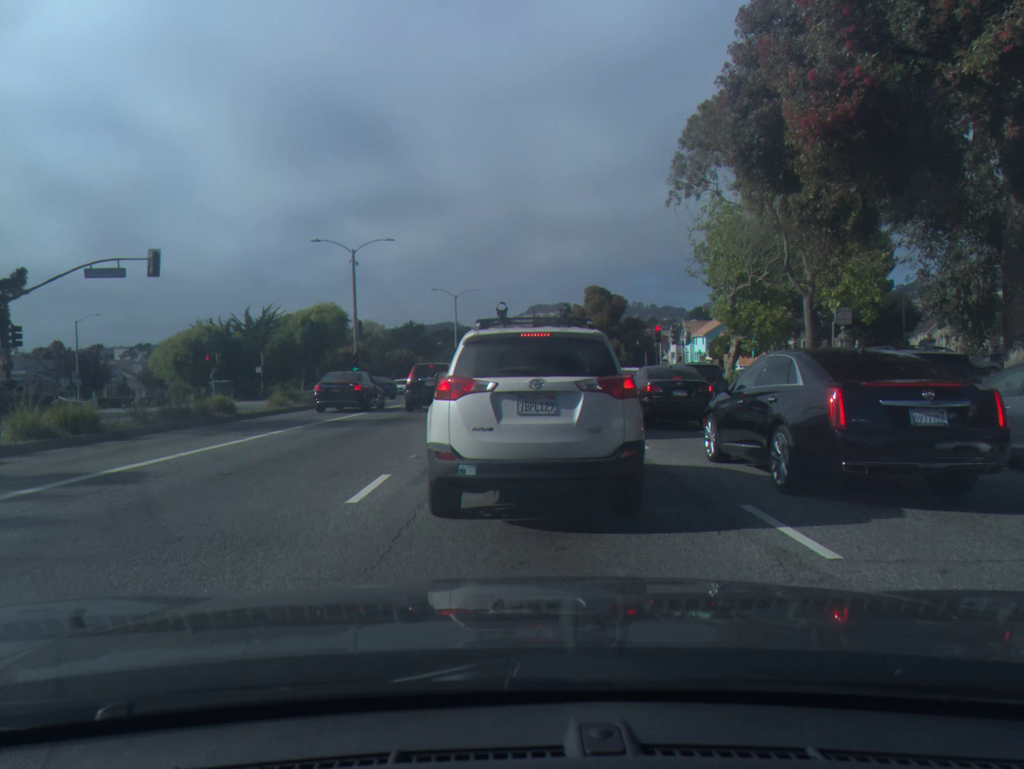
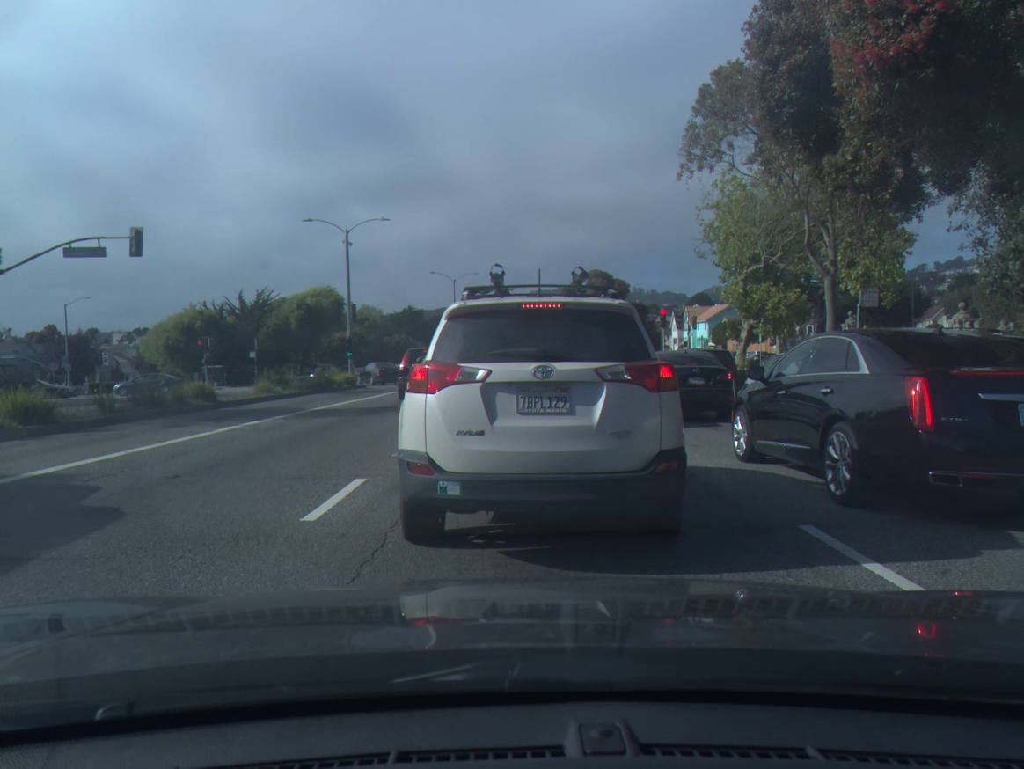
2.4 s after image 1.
(0.0, +1.6) m; 0°
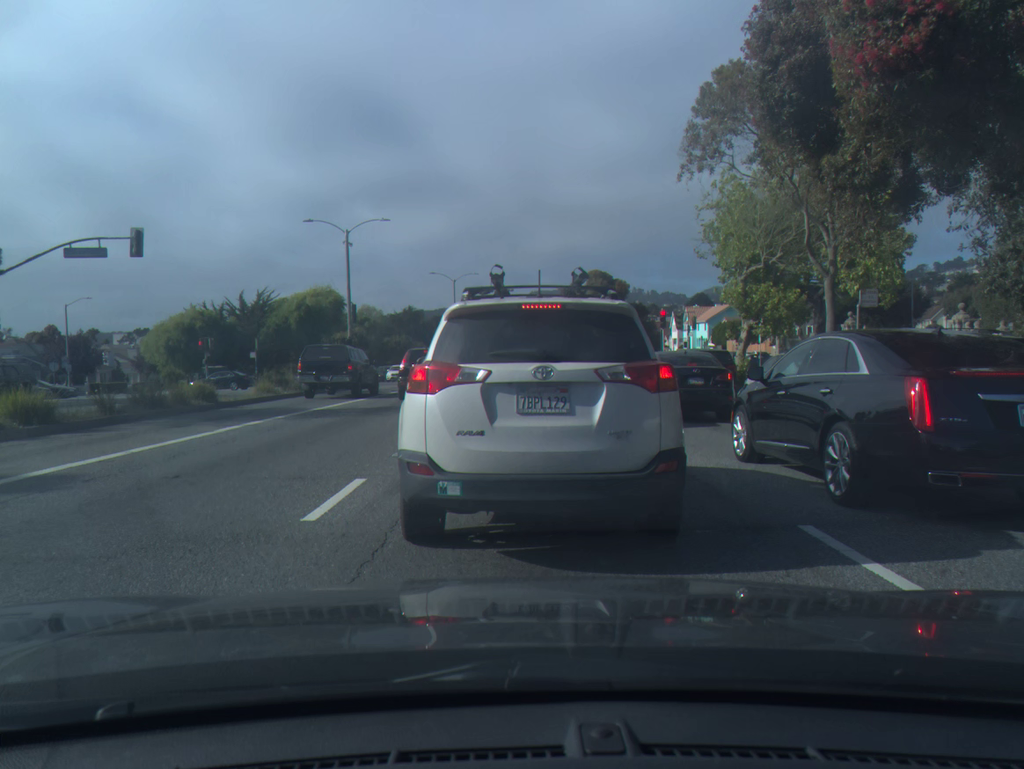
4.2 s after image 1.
(0.0, 0.0) m; 0°
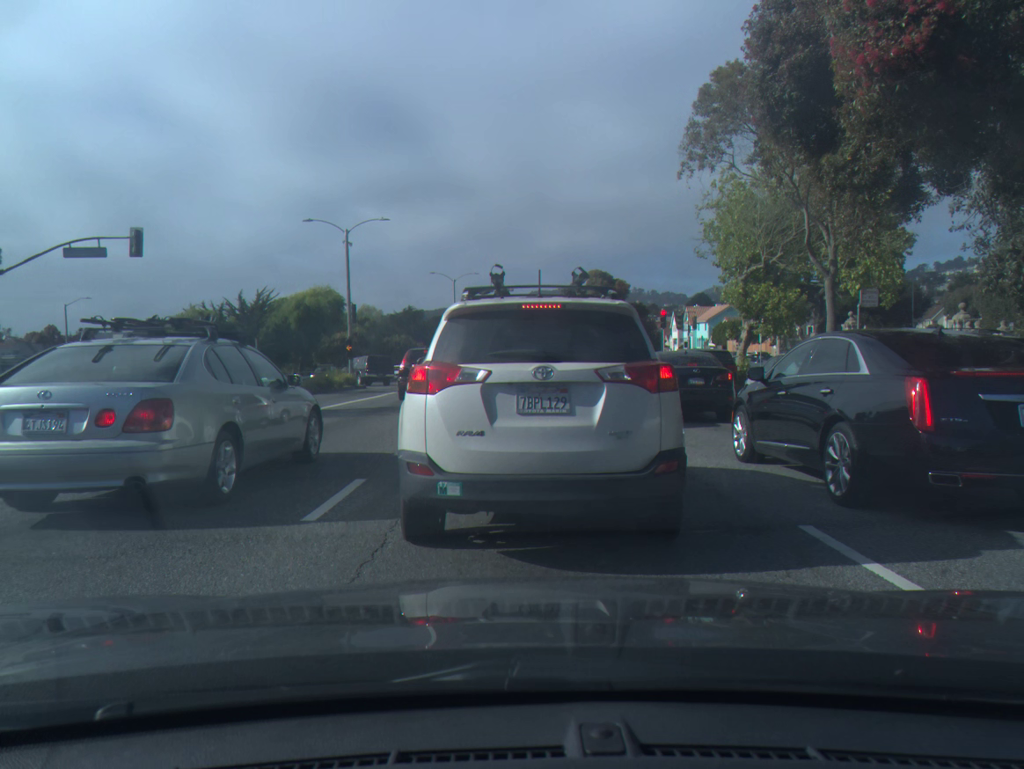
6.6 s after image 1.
(0.0, 0.0) m; 0°
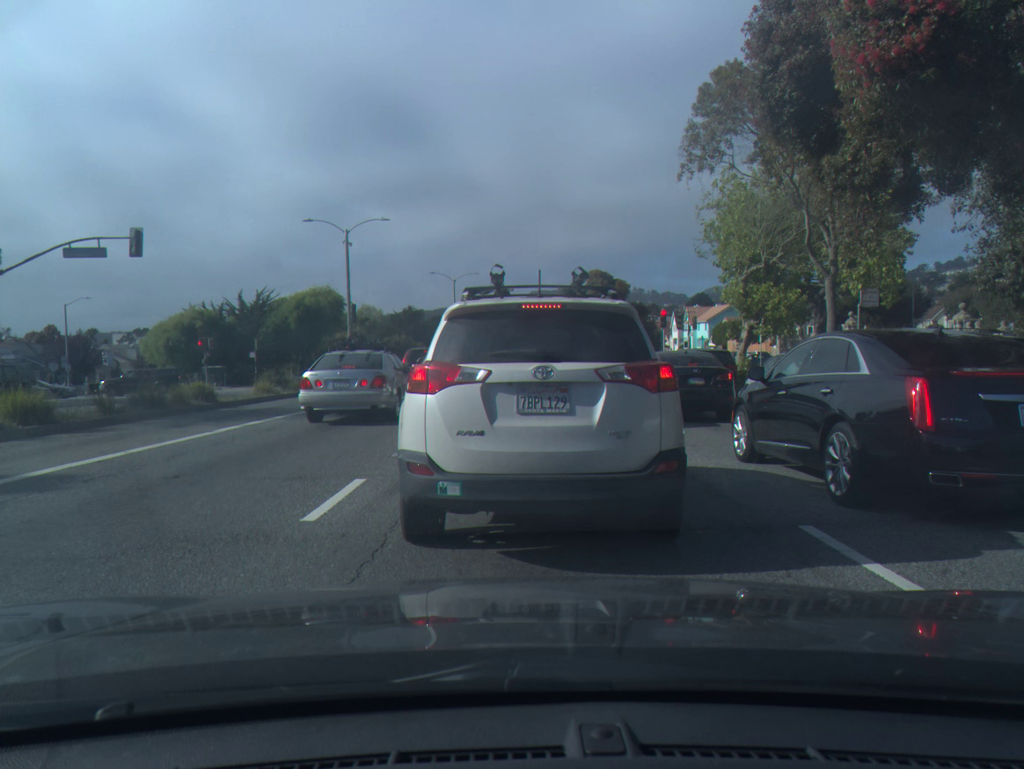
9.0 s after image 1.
(0.0, 0.0) m; 0°
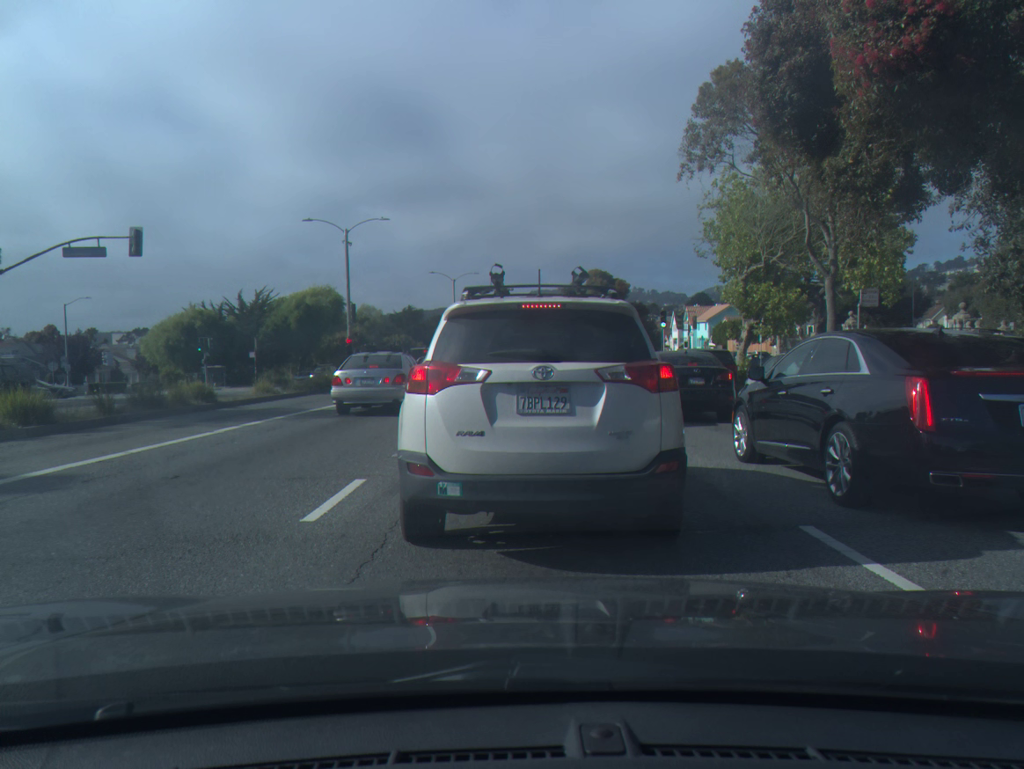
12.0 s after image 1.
(0.0, +0.1) m; 0°
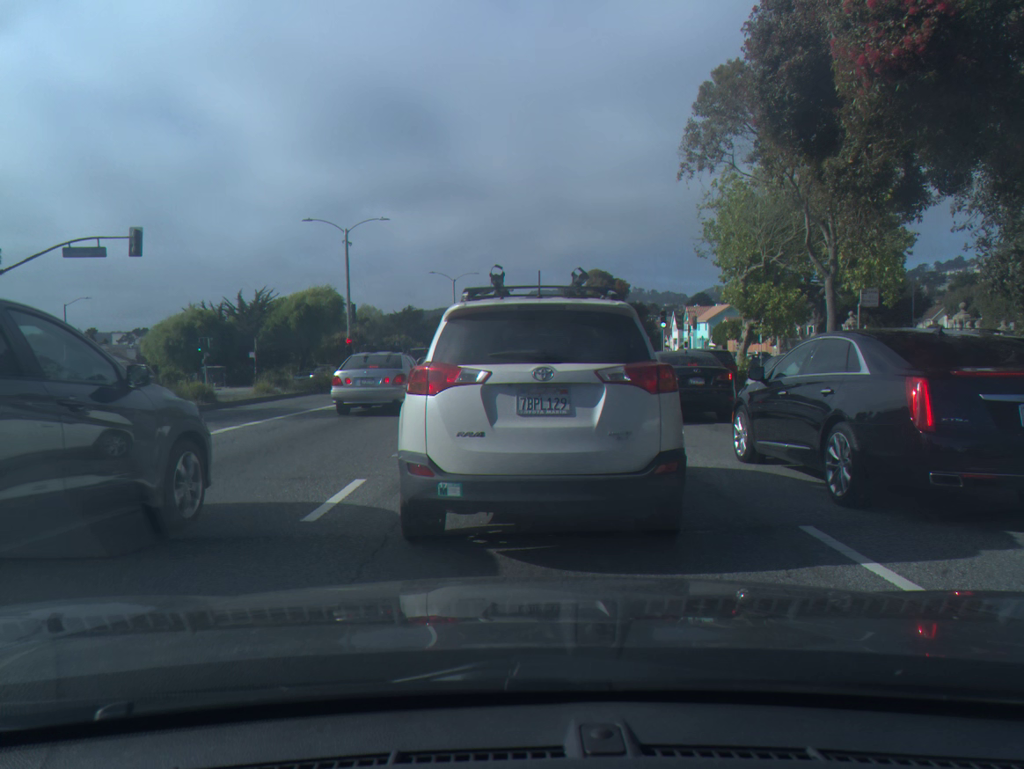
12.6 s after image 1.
(0.0, 0.0) m; 0°
